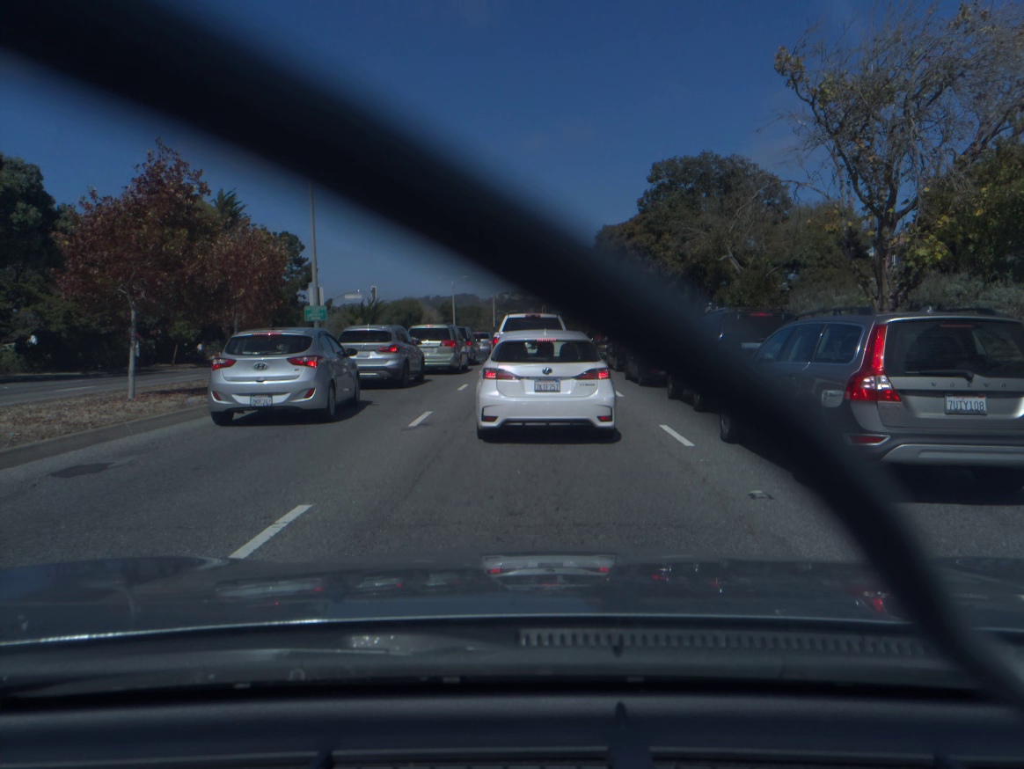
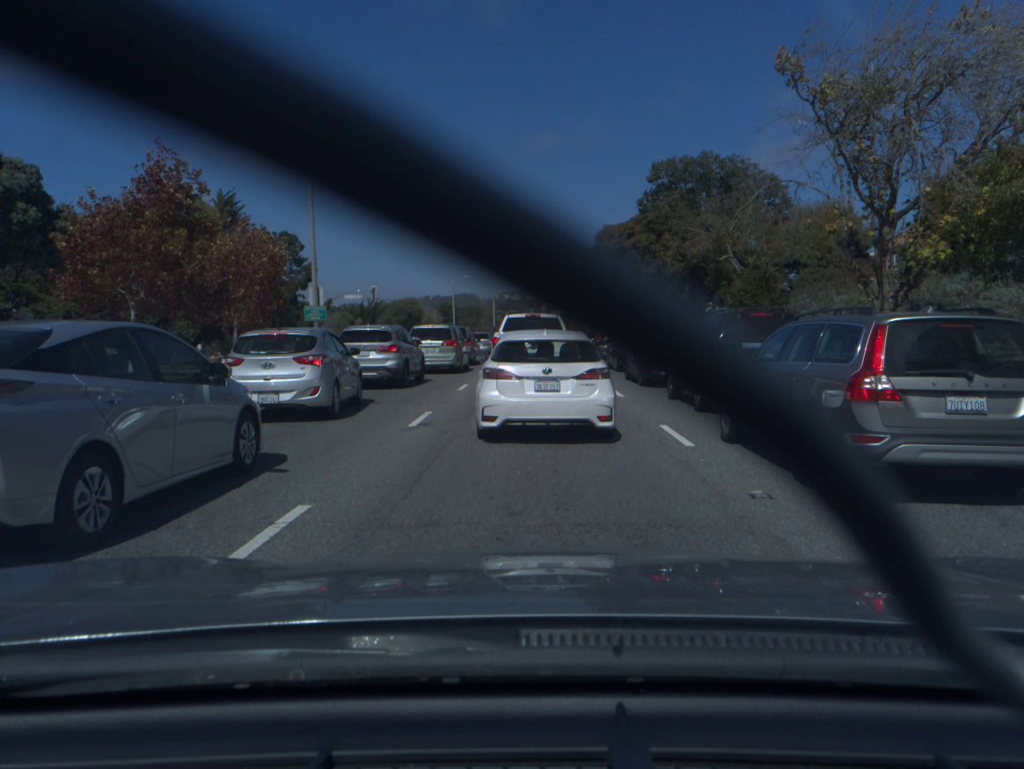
(0.0, 0.0) m; 0°
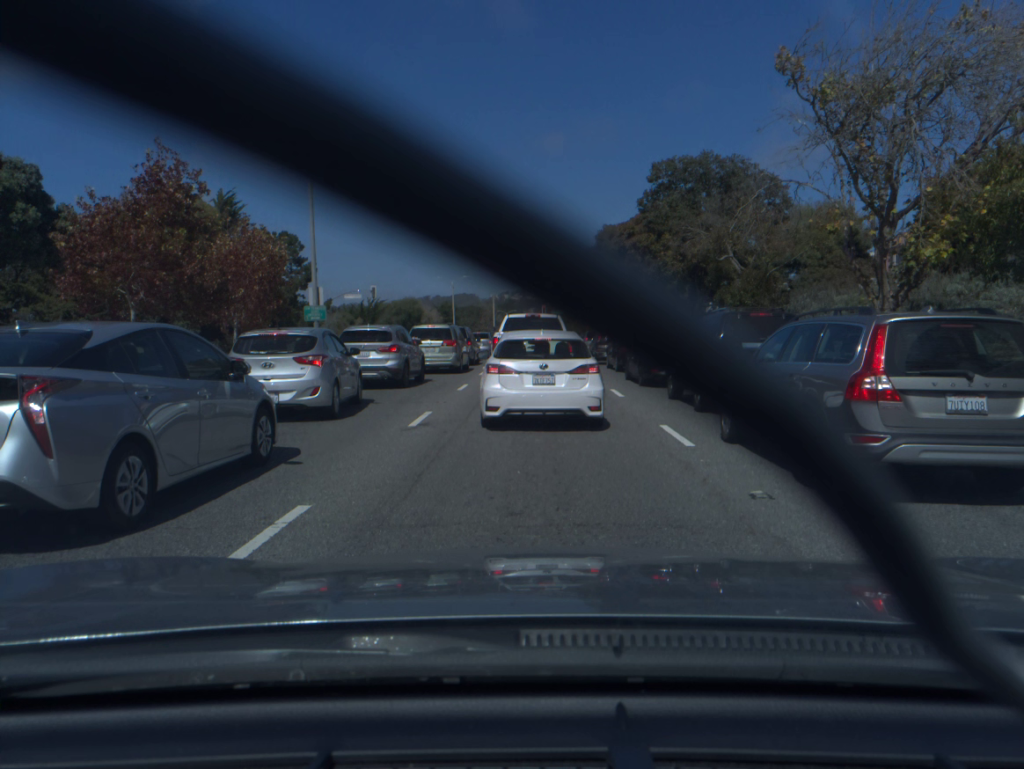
(0.0, -0.1) m; 0°
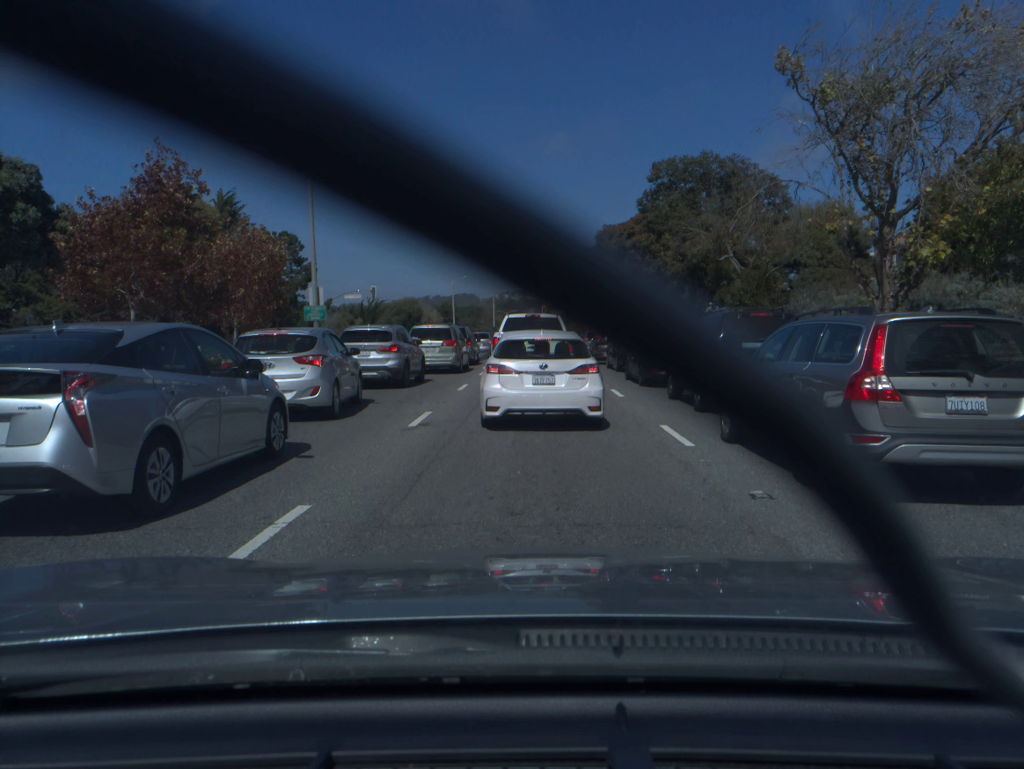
(0.0, 0.0) m; 0°
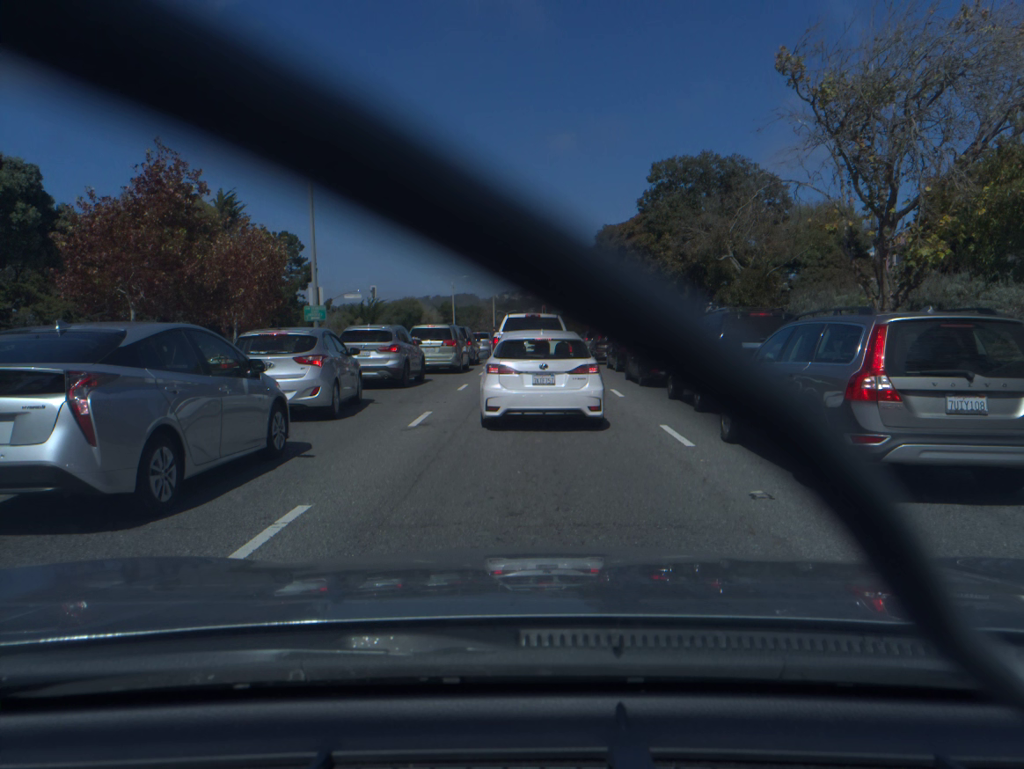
(0.0, 0.0) m; 0°
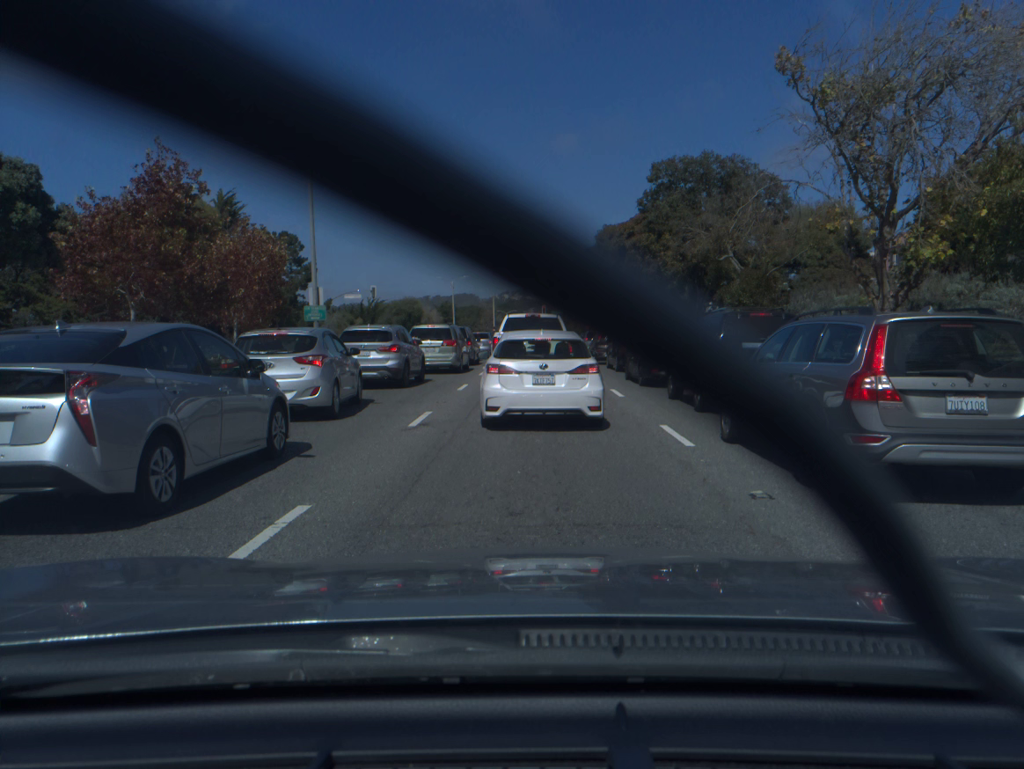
(0.0, 0.0) m; 0°
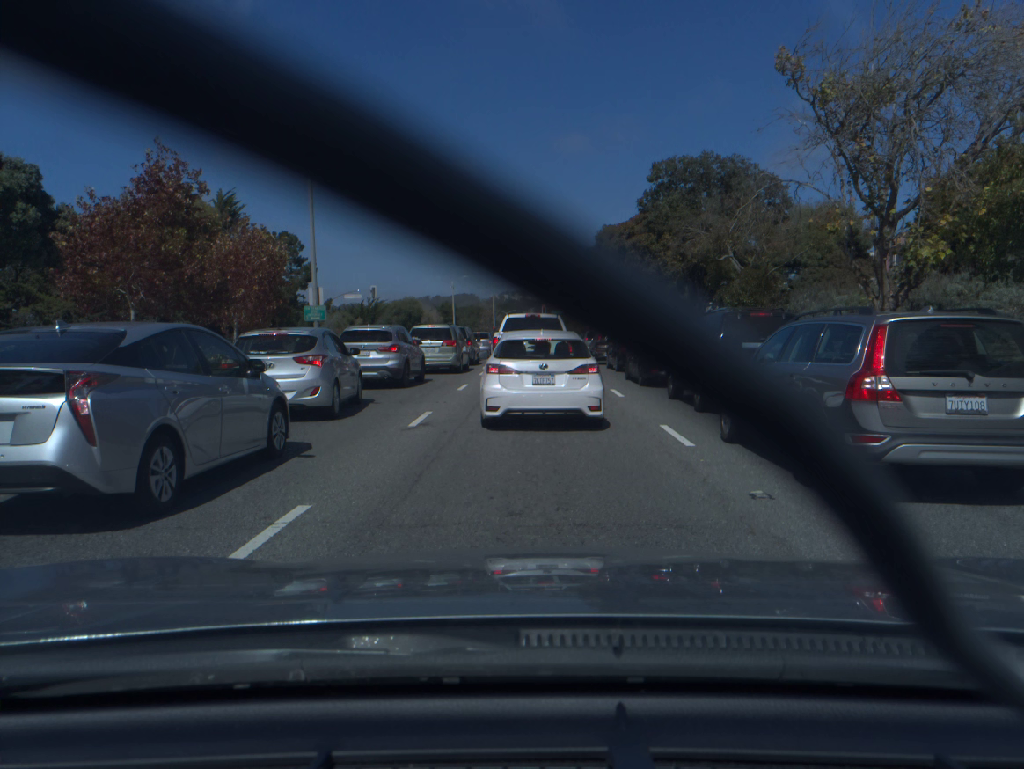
(0.0, 0.0) m; 0°
